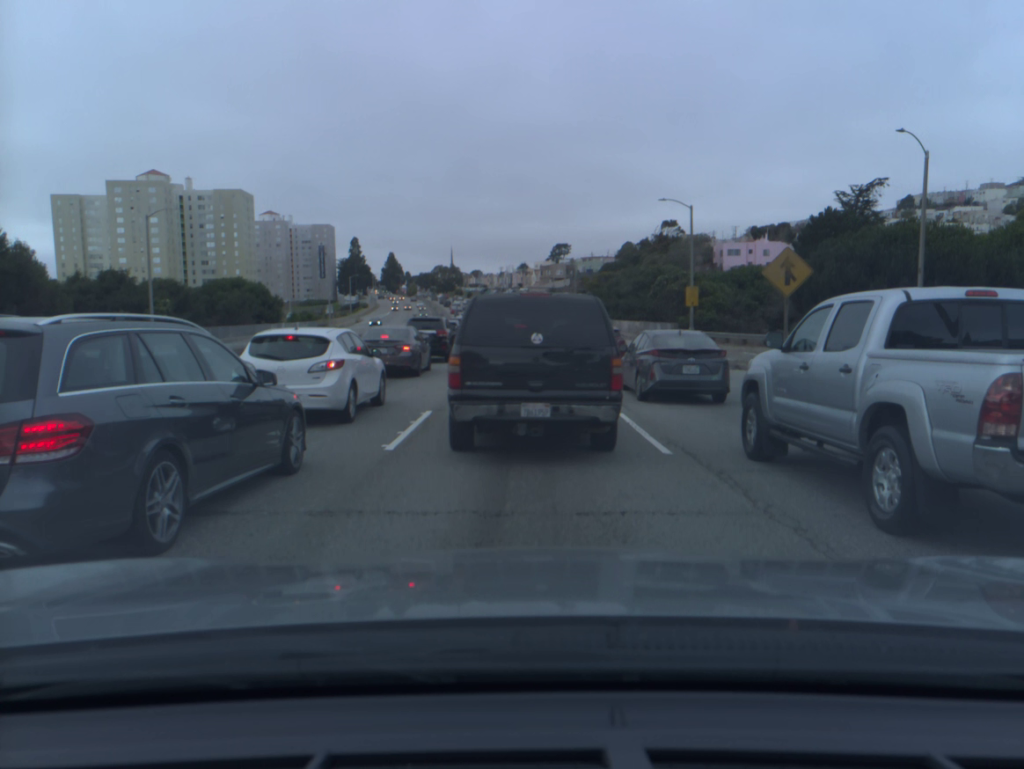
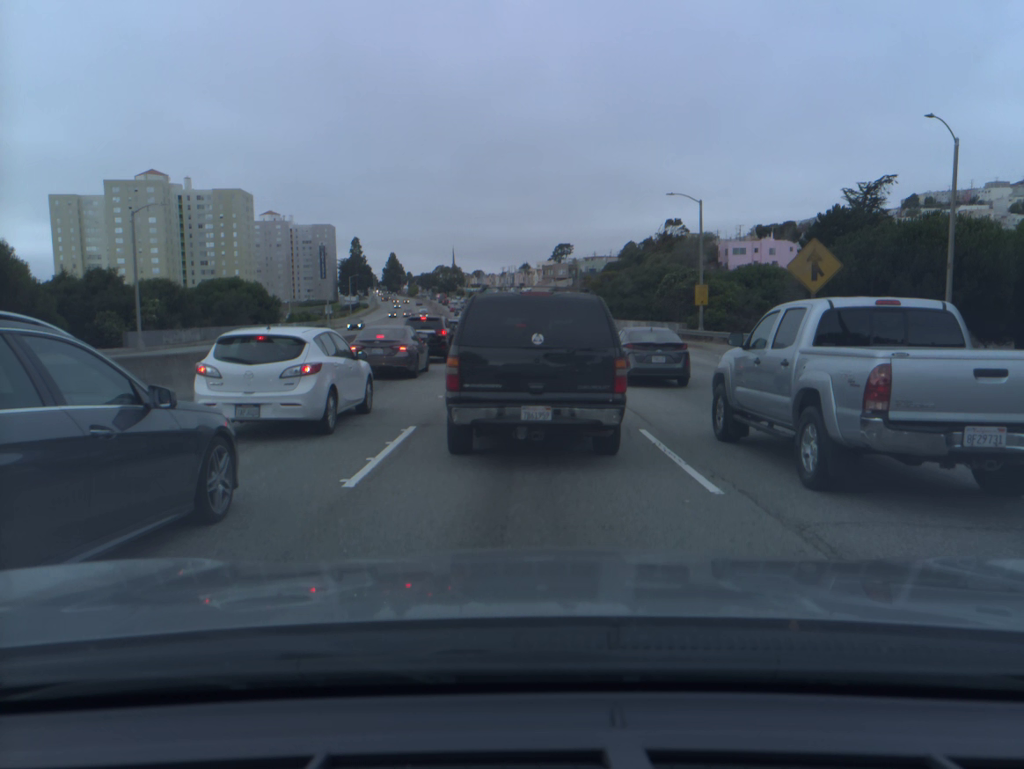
(0.0, +2.2) m; 0°
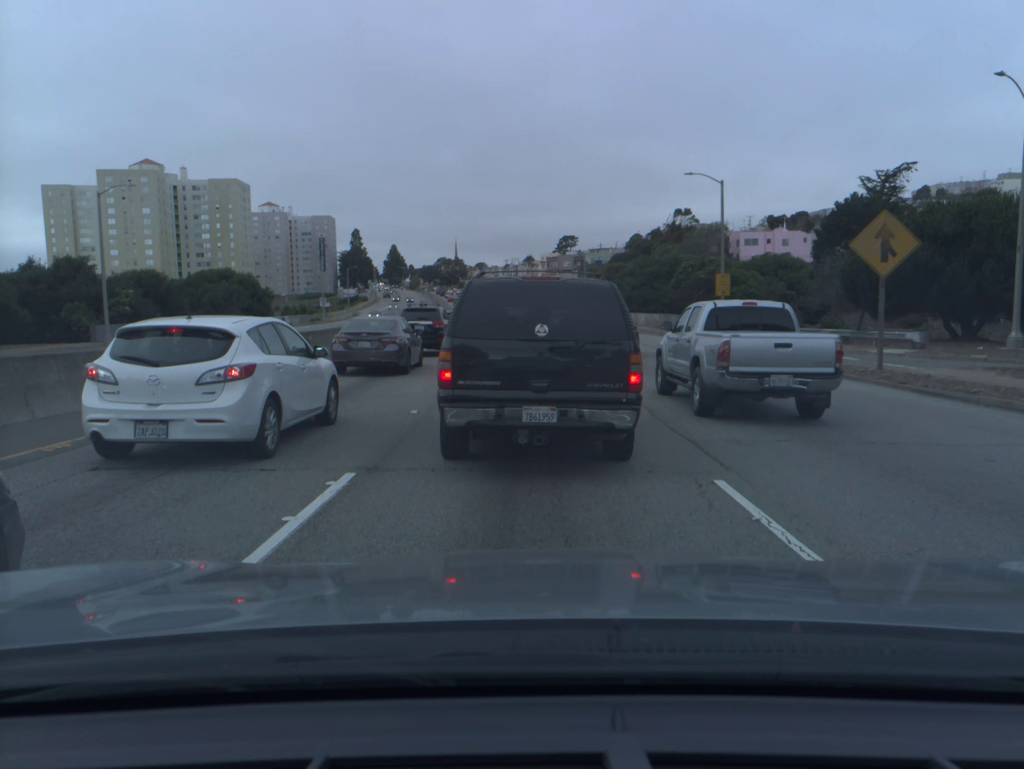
(0.0, +4.2) m; 0°
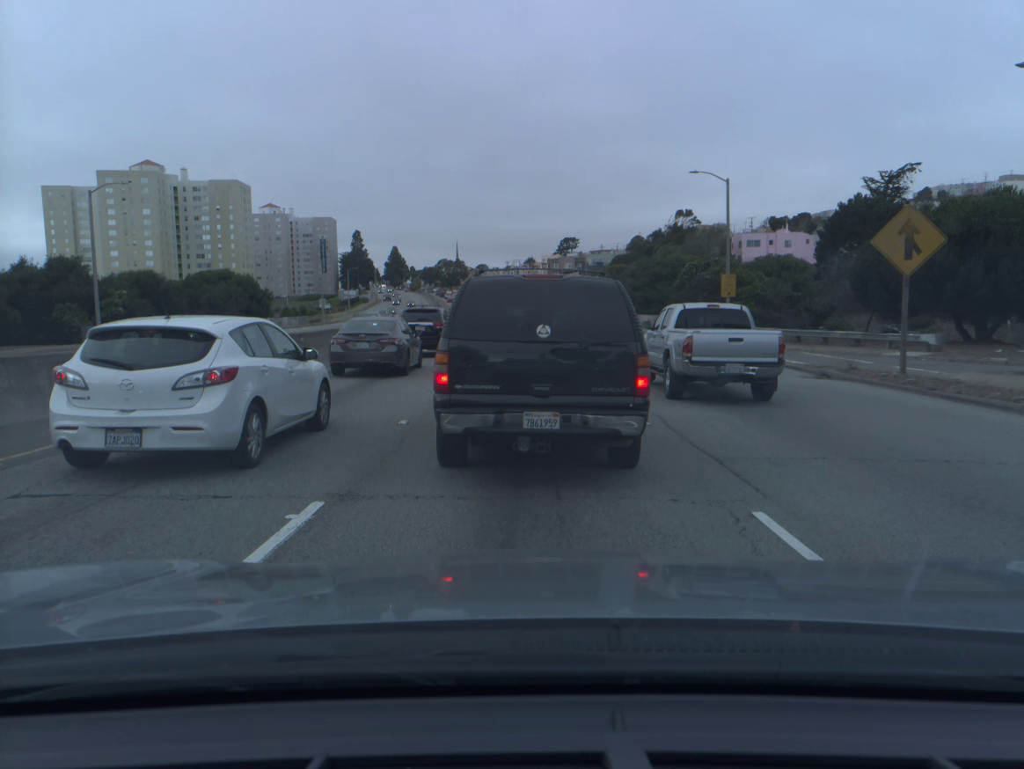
(0.0, +1.2) m; 0°
